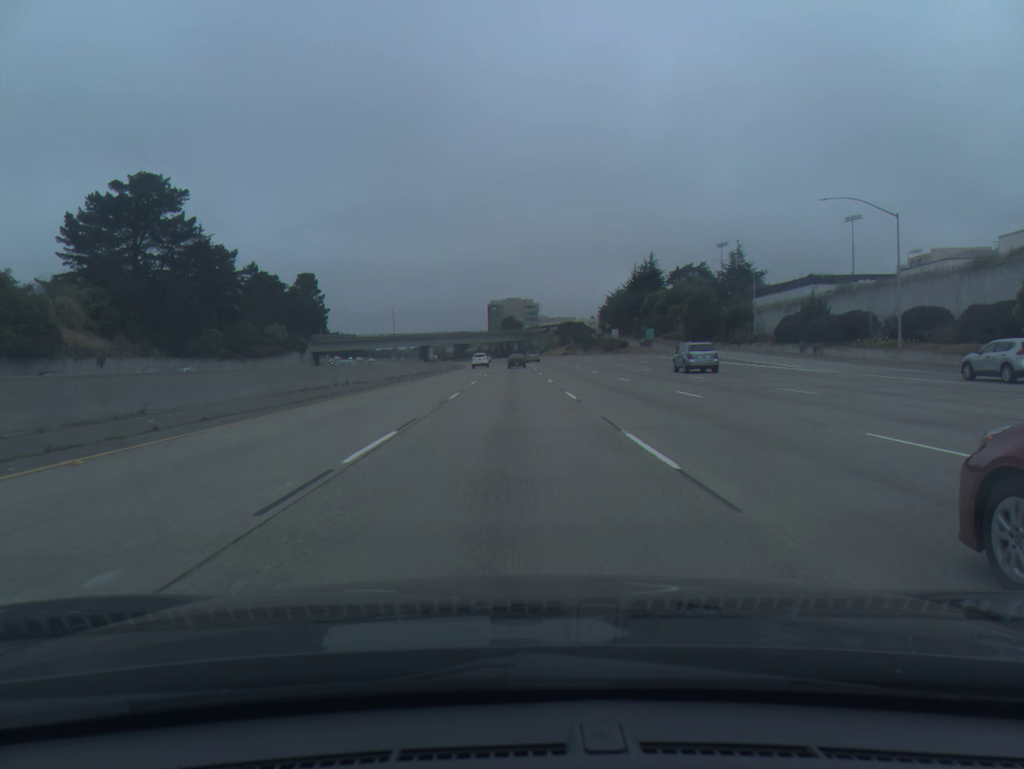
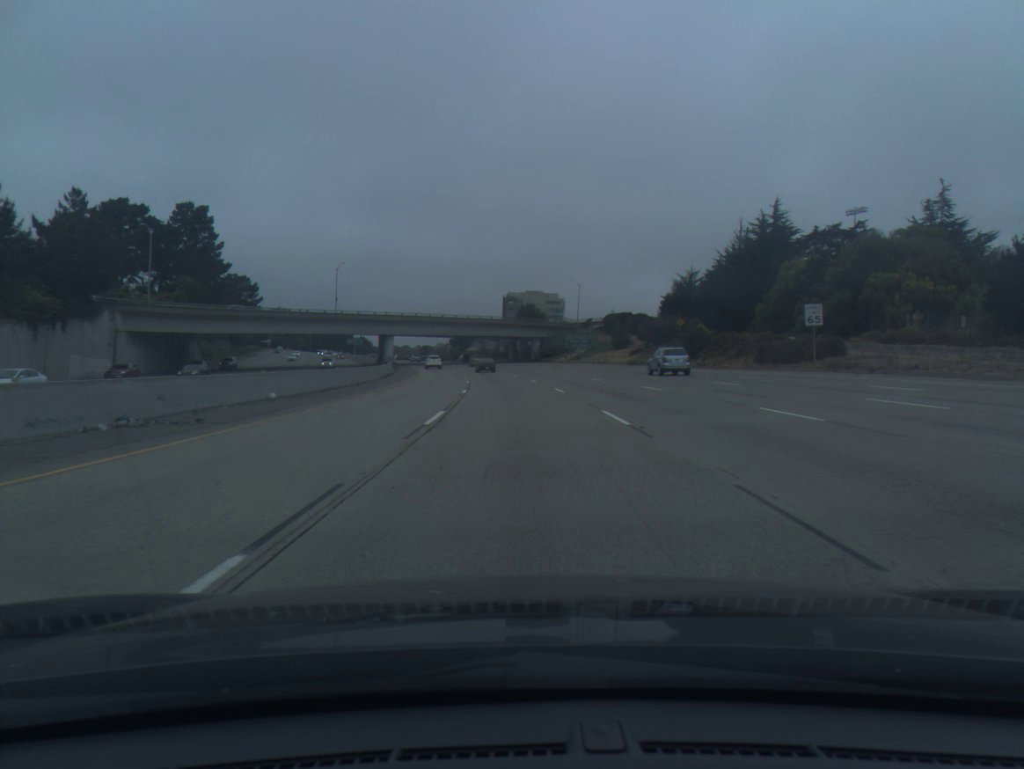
(-1.1, +93.9) m; -1°
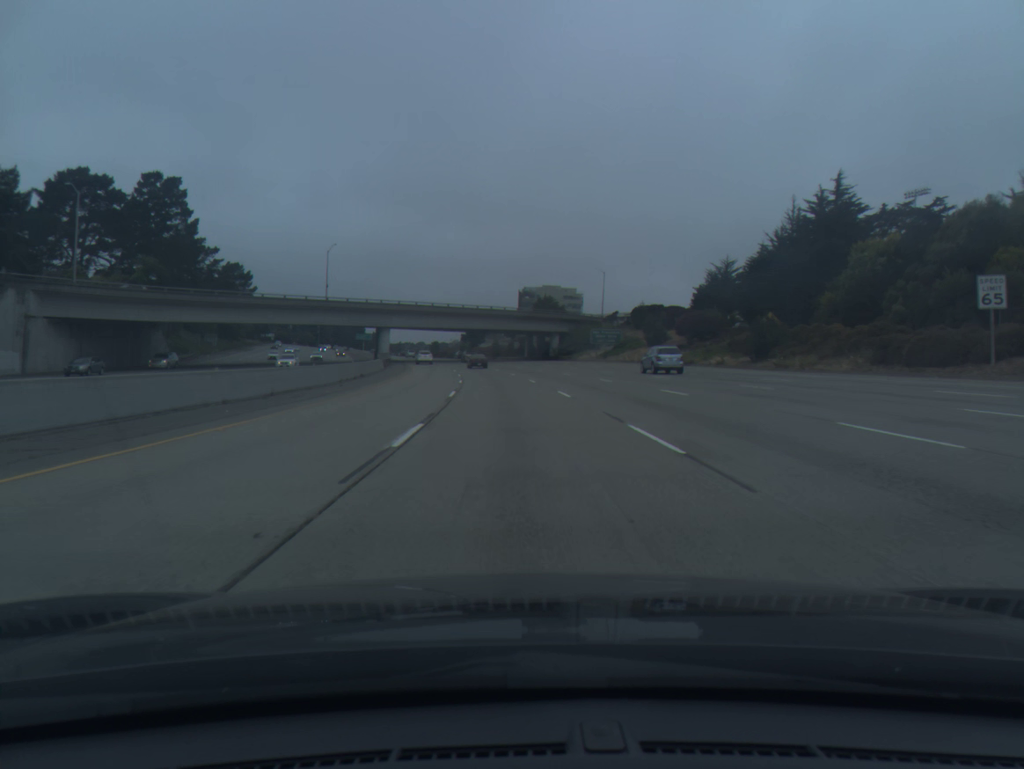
(-0.2, +18.9) m; -1°
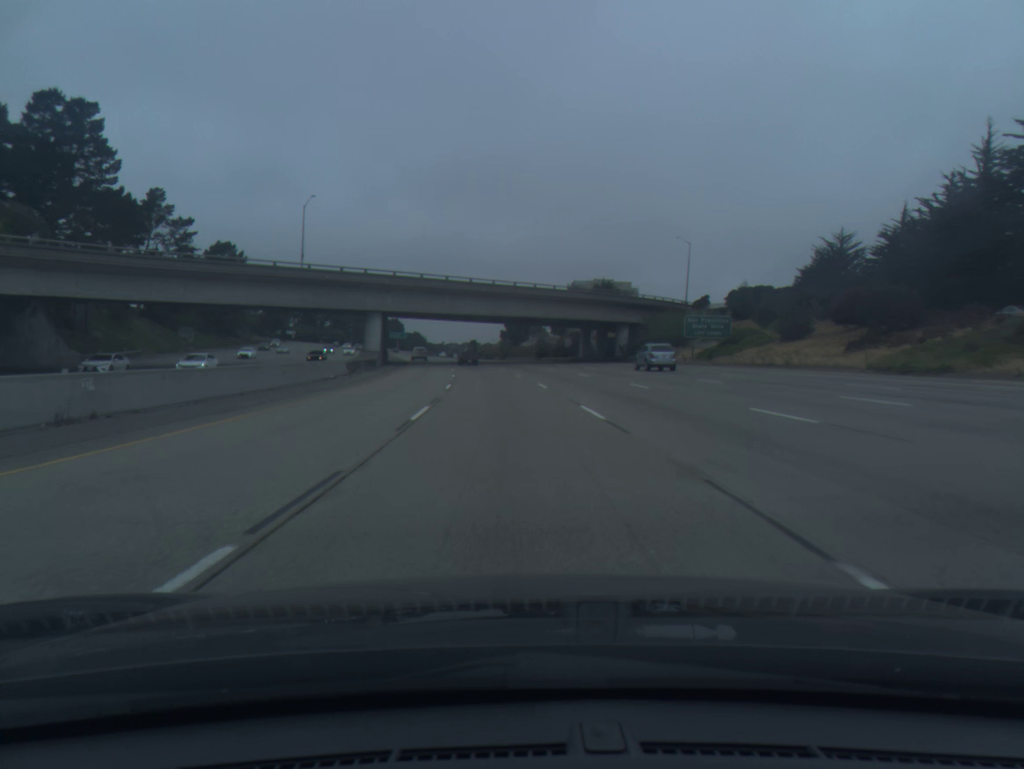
(-1.0, +37.9) m; -3°
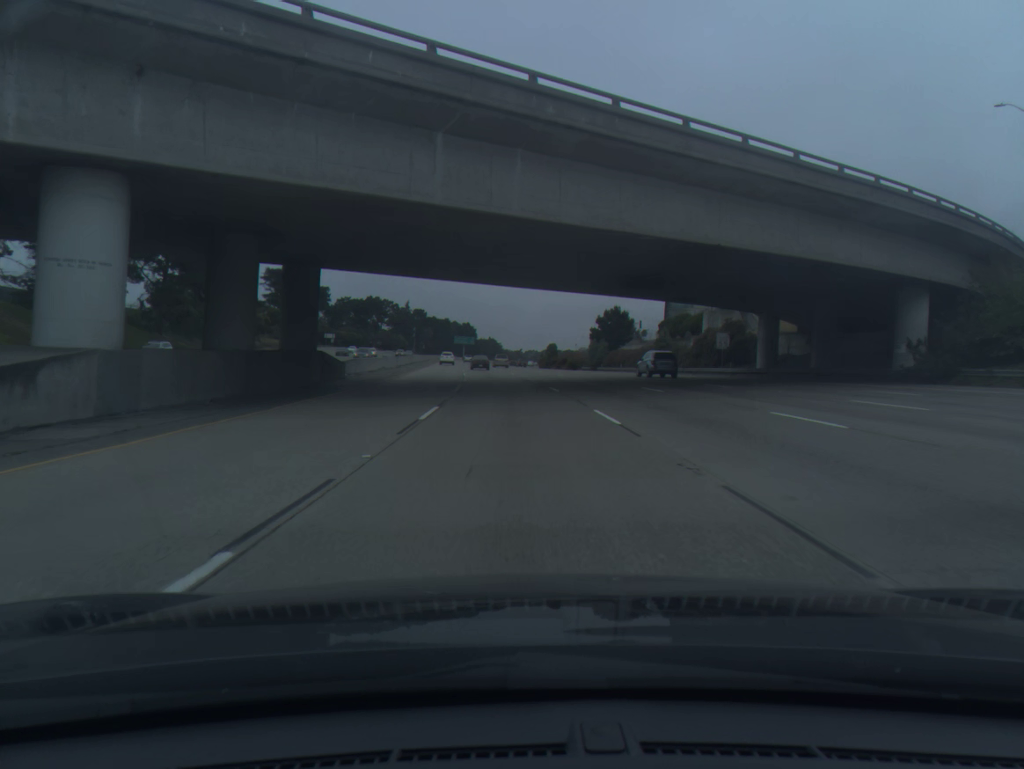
(-3.0, +57.3) m; -6°
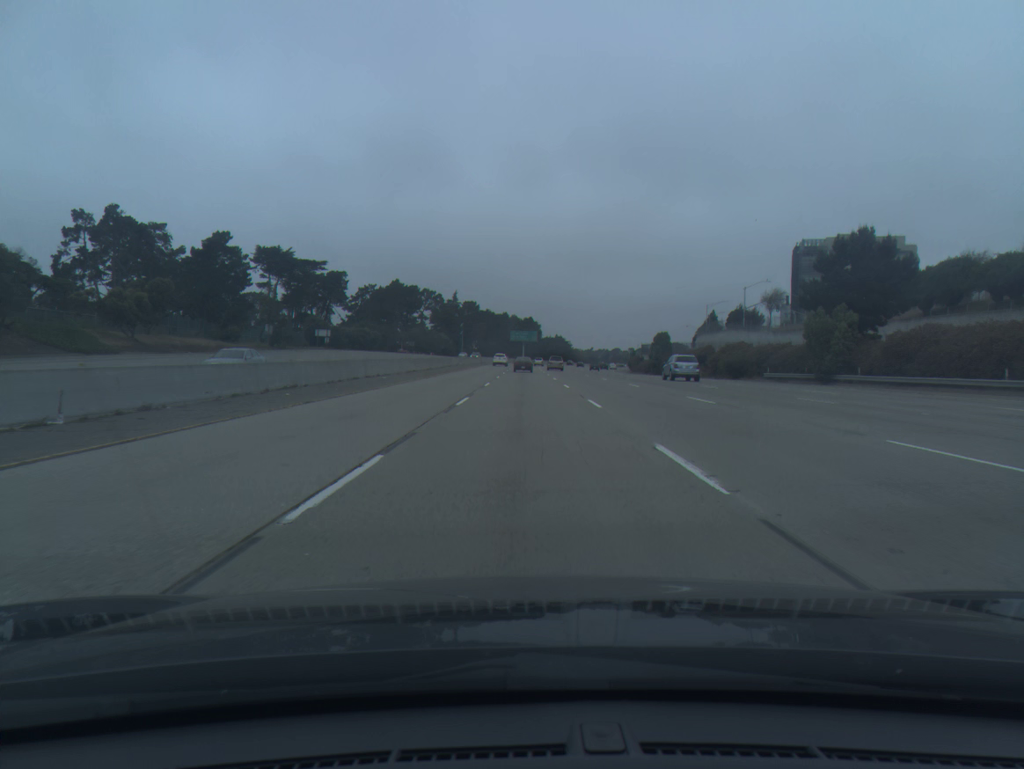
(-3.8, +76.6) m; -5°
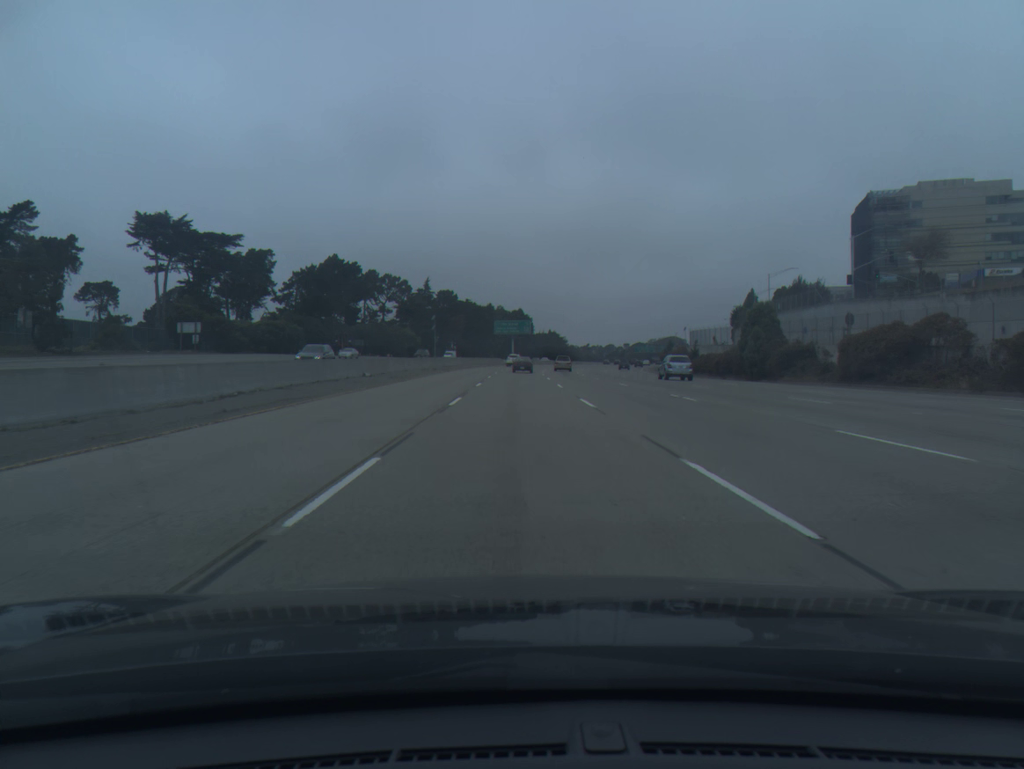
(+0.3, +57.2) m; +1°
